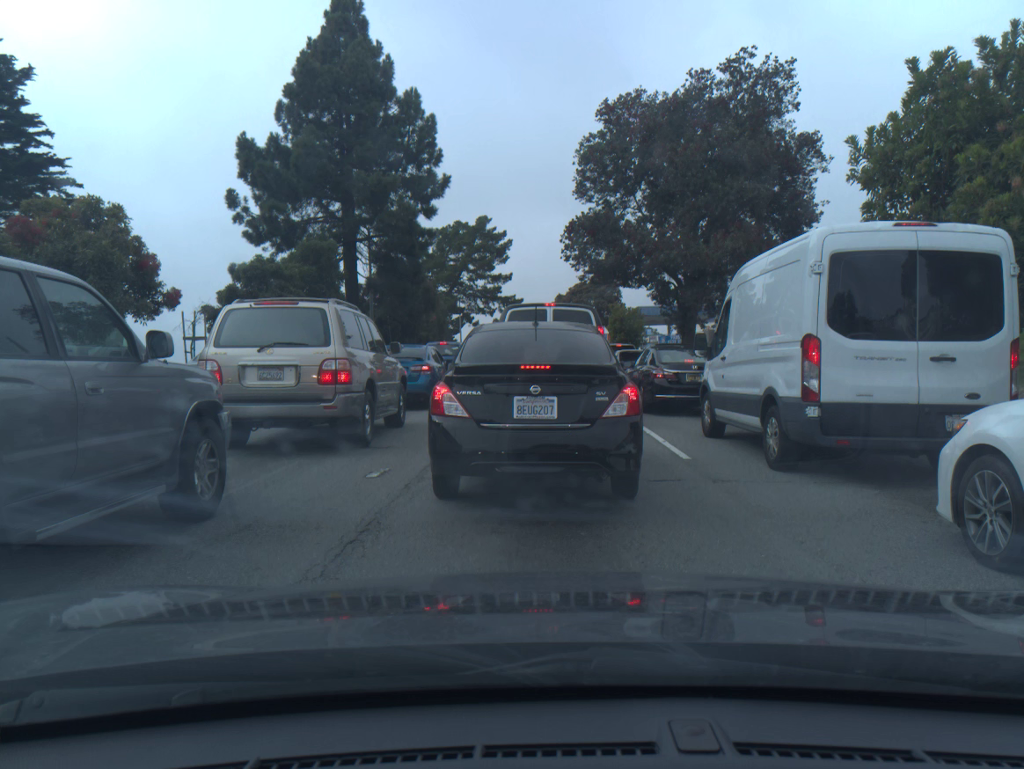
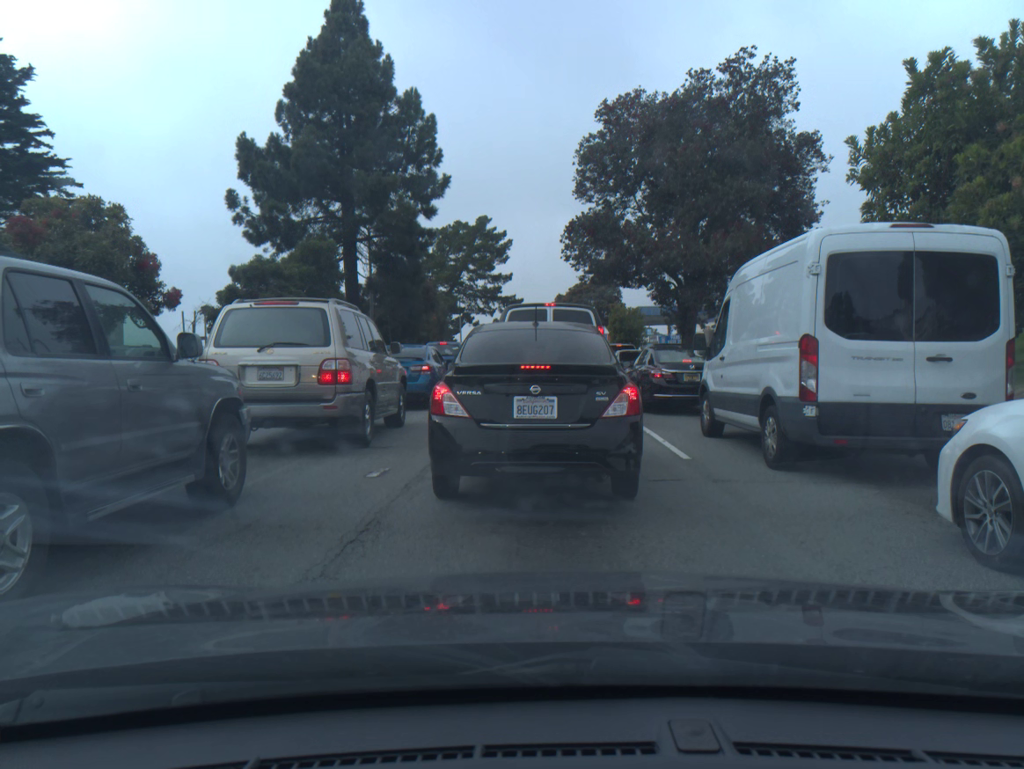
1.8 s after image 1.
(0.0, 0.0) m; 0°
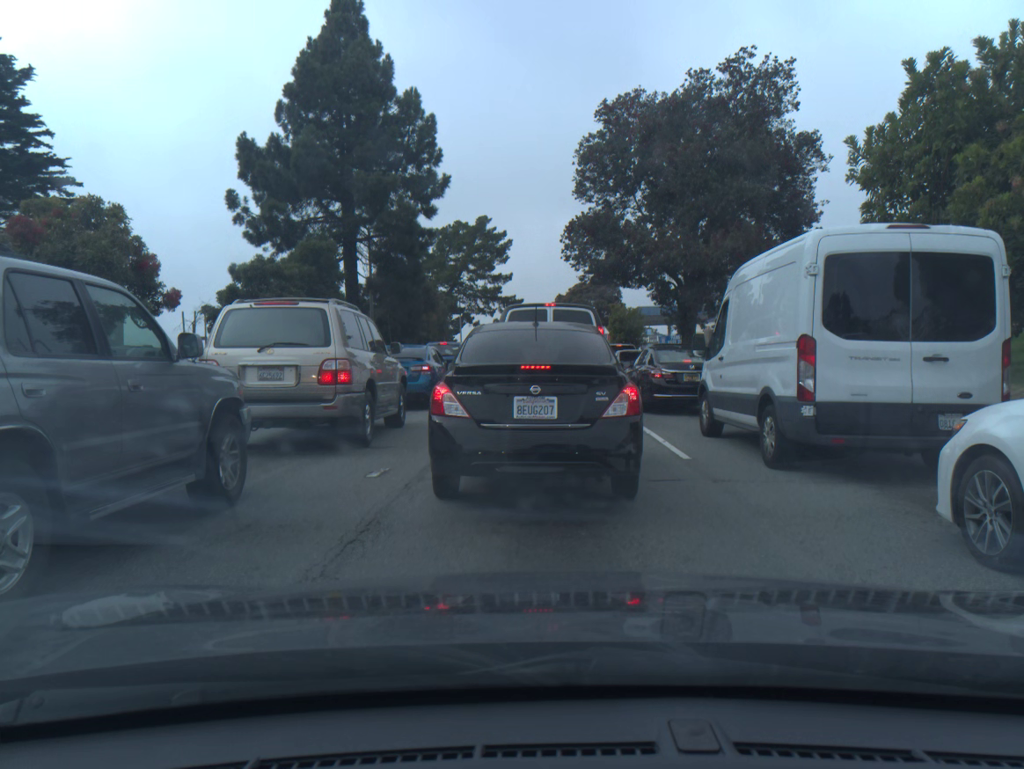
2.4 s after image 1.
(0.0, 0.0) m; 0°
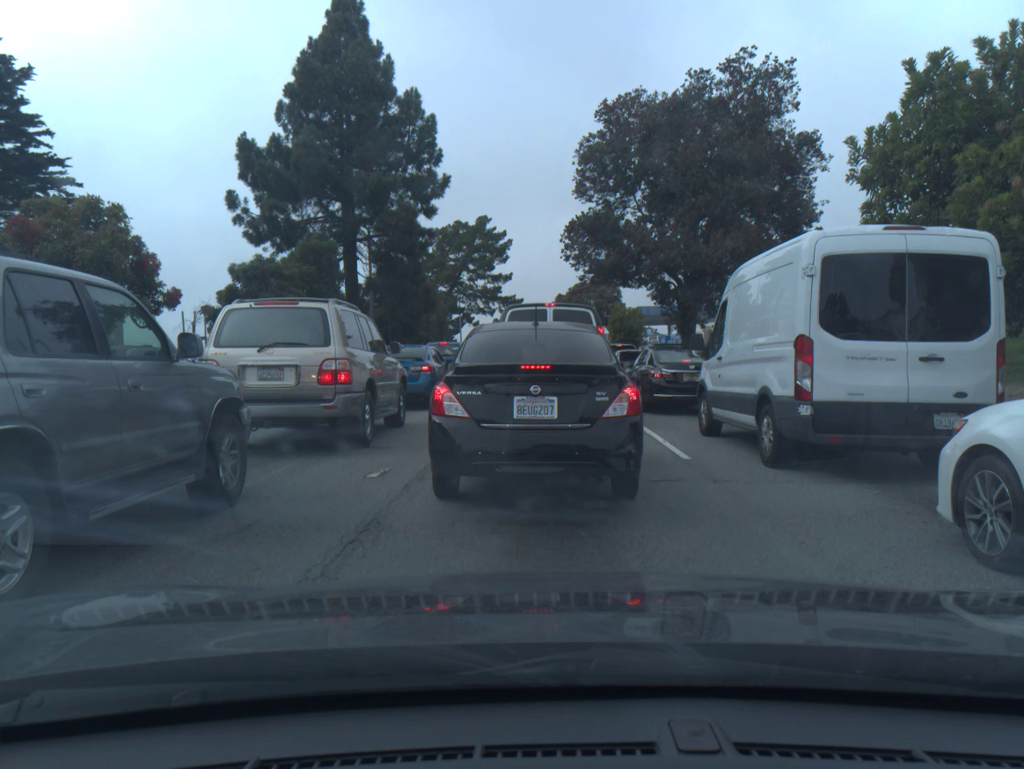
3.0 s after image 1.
(0.0, 0.0) m; 0°
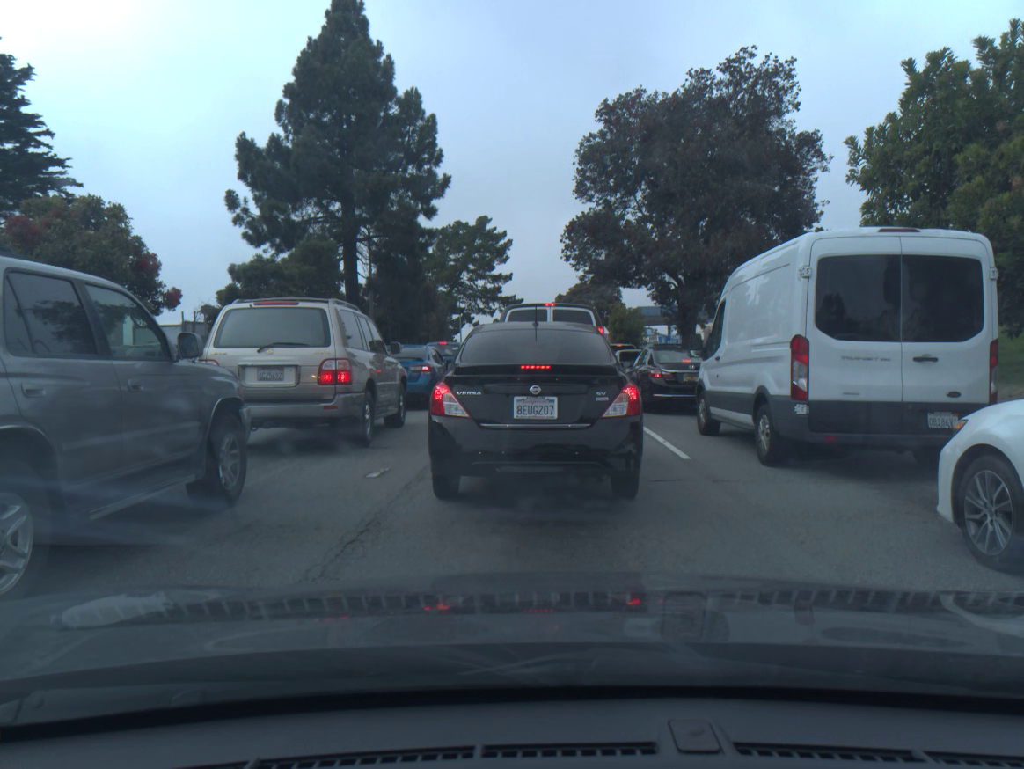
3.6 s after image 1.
(0.0, 0.0) m; 0°
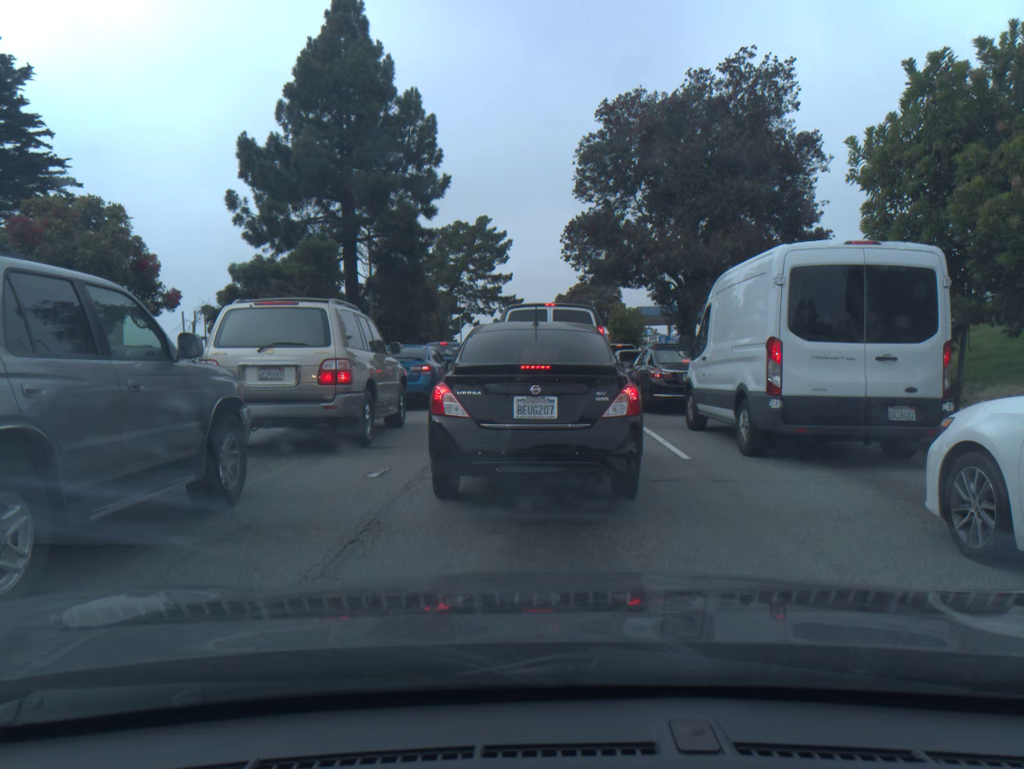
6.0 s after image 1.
(0.0, 0.0) m; 0°
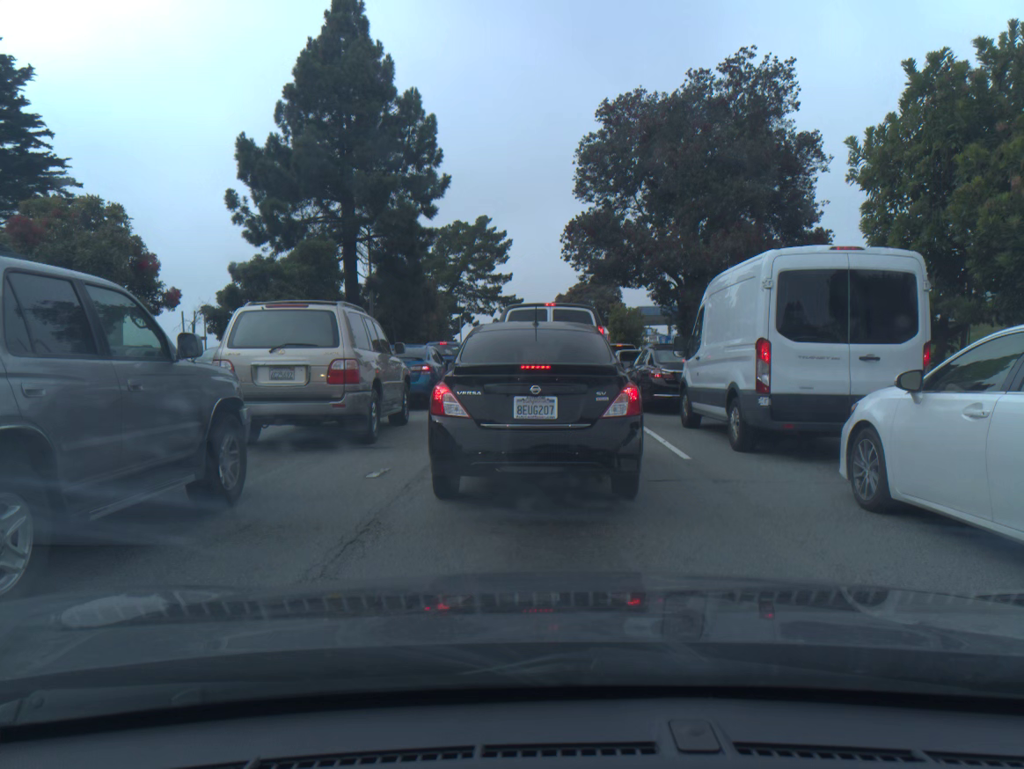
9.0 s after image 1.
(0.0, 0.0) m; 0°
